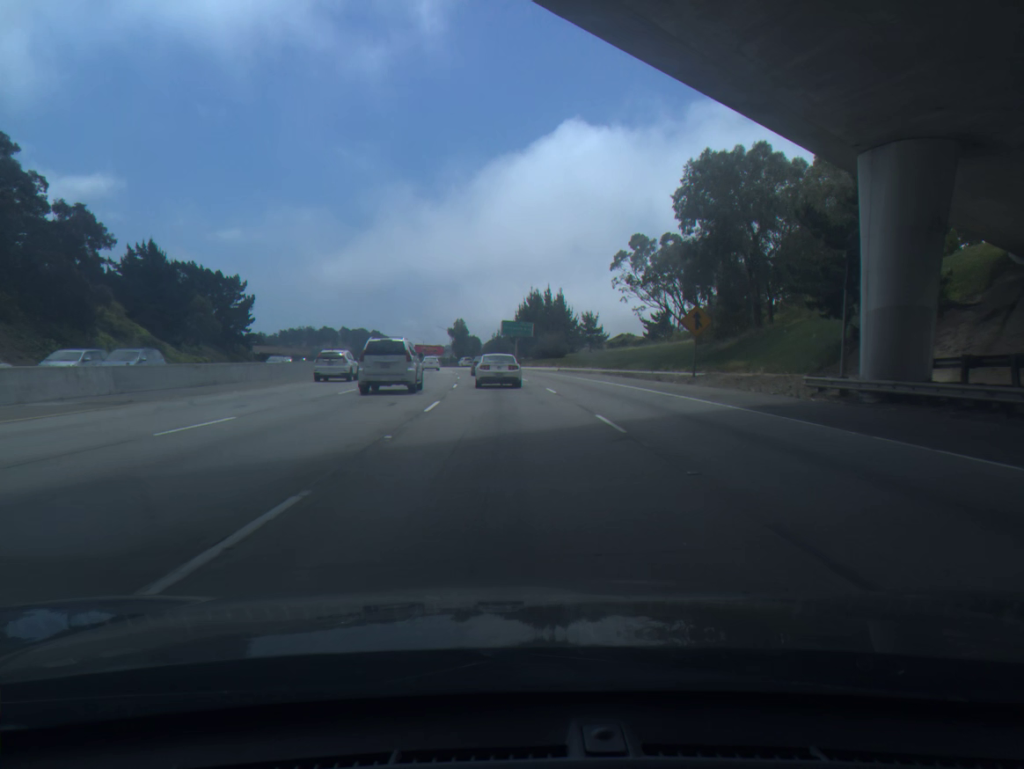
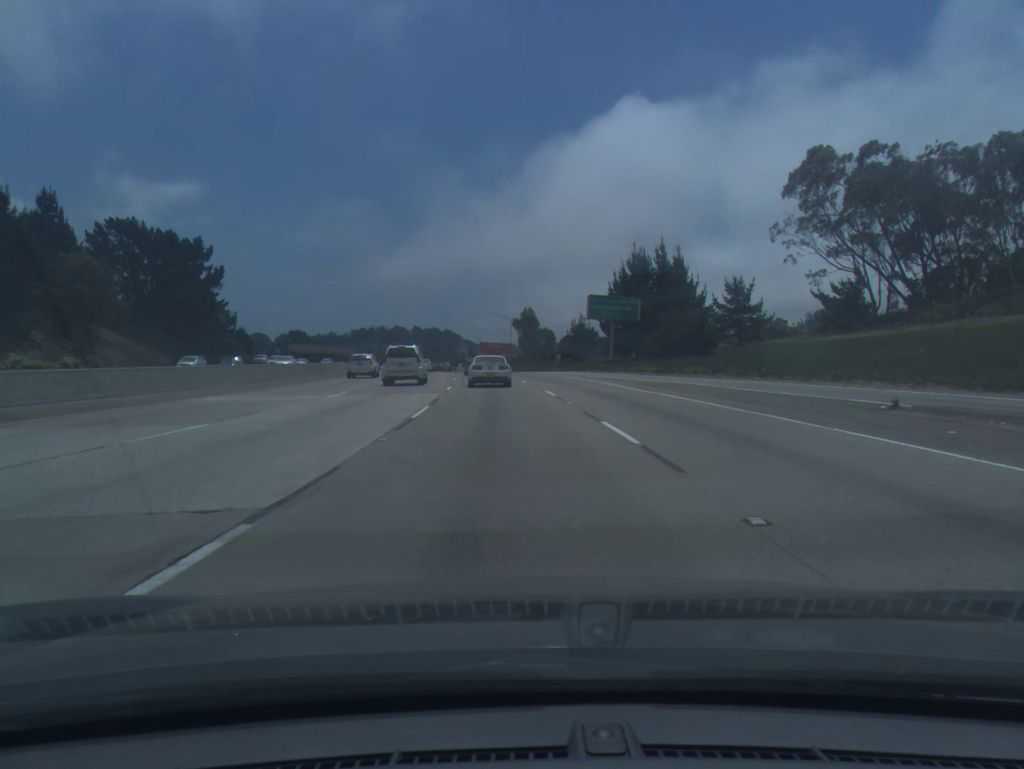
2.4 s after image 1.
(-2.7, +60.1) m; -6°
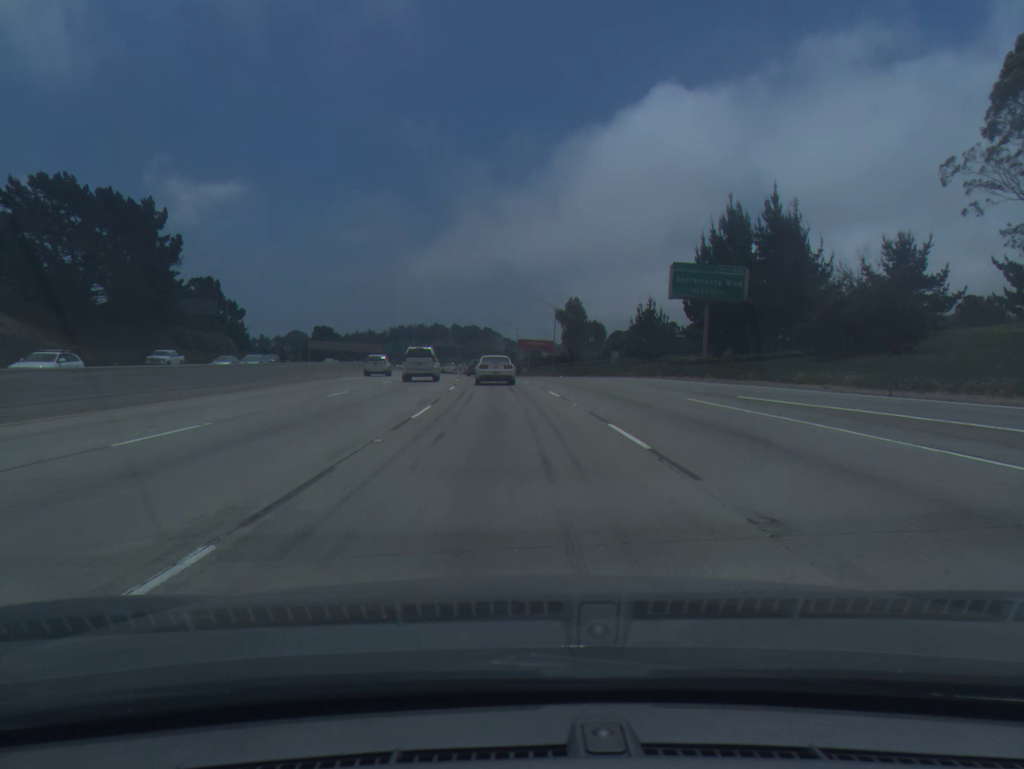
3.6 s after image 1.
(-0.8, +29.4) m; -3°
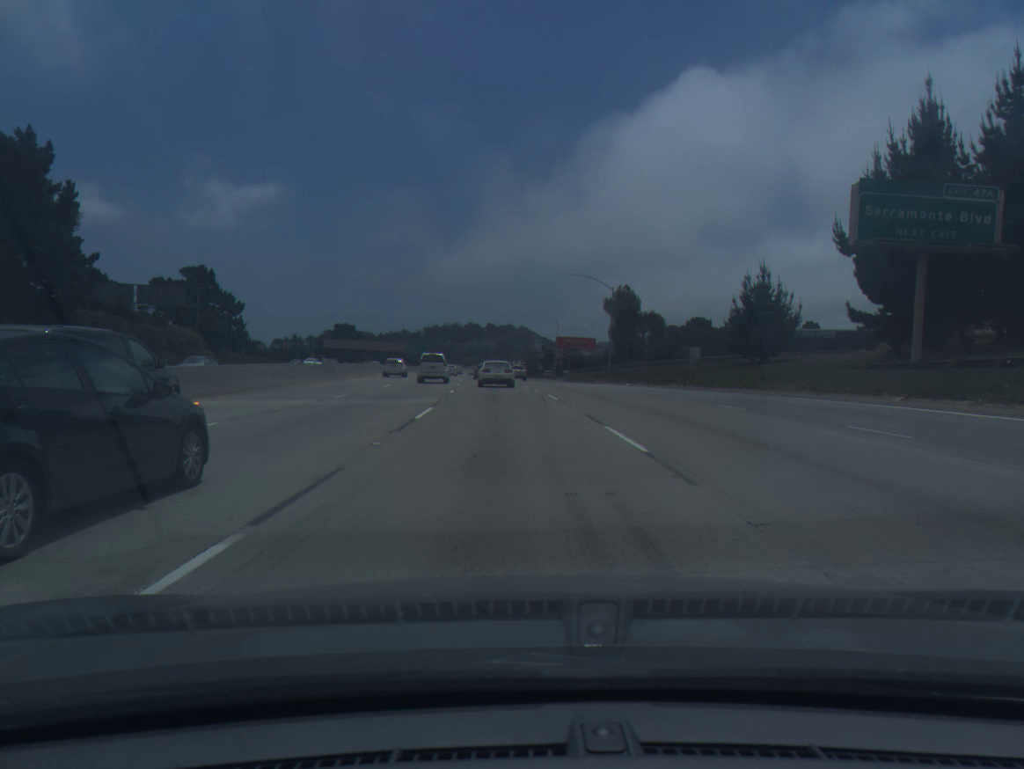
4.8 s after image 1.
(-0.7, +29.2) m; -3°
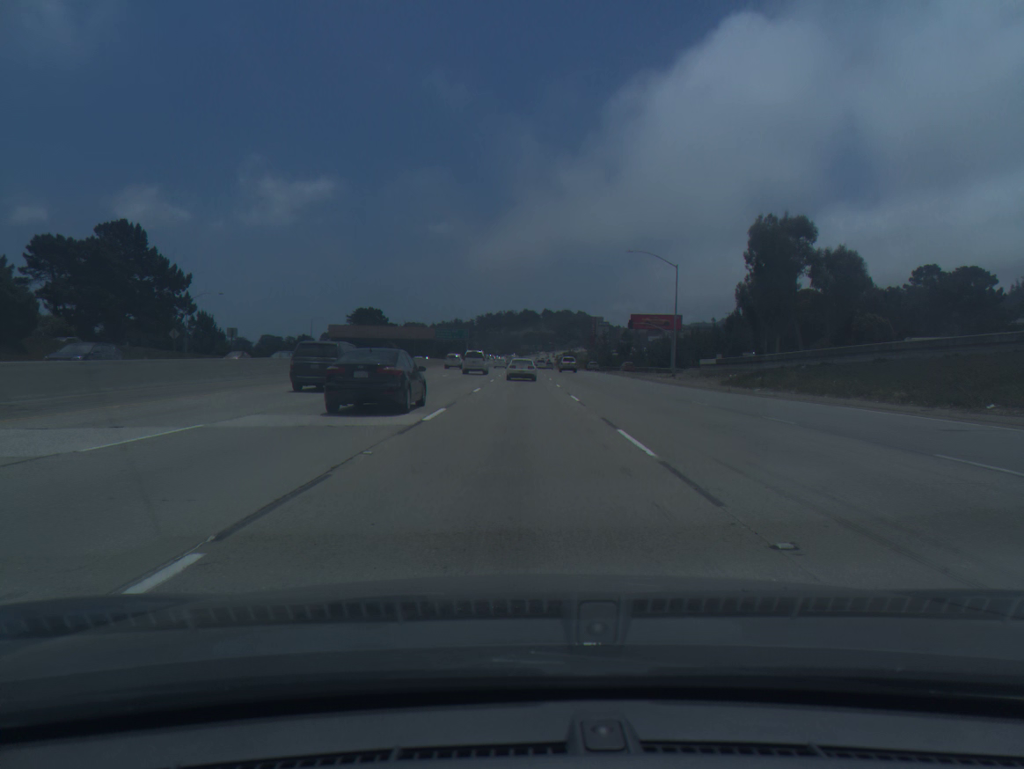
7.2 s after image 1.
(-2.4, +59.0) m; -4°
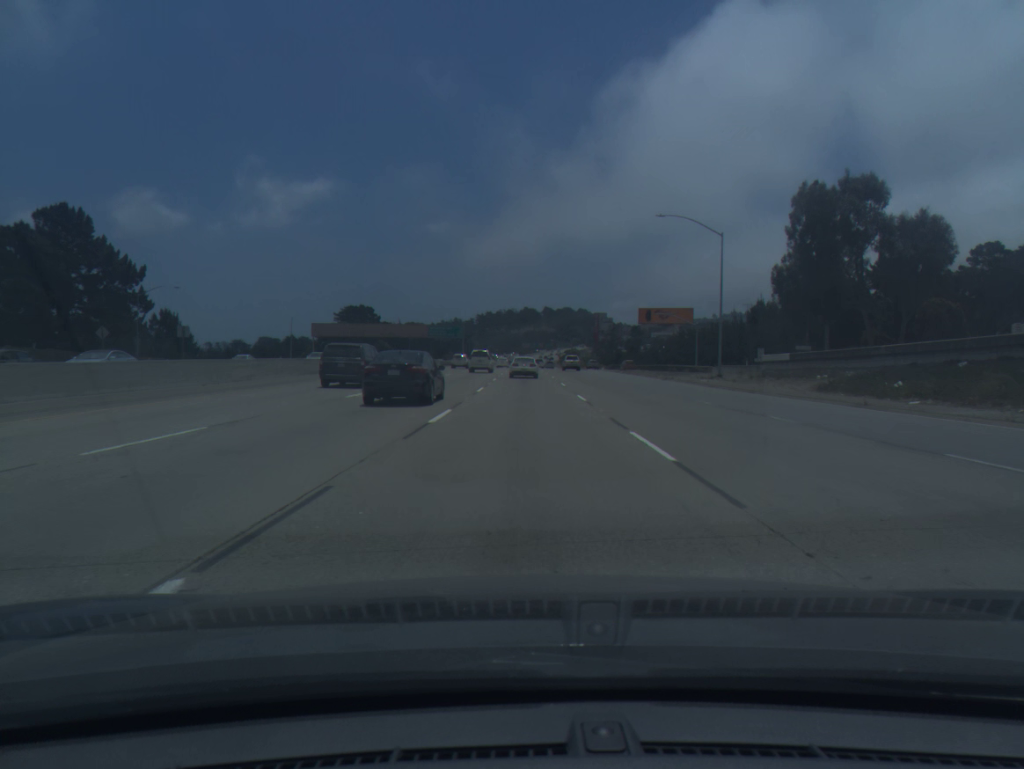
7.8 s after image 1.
(0.0, +15.1) m; 0°
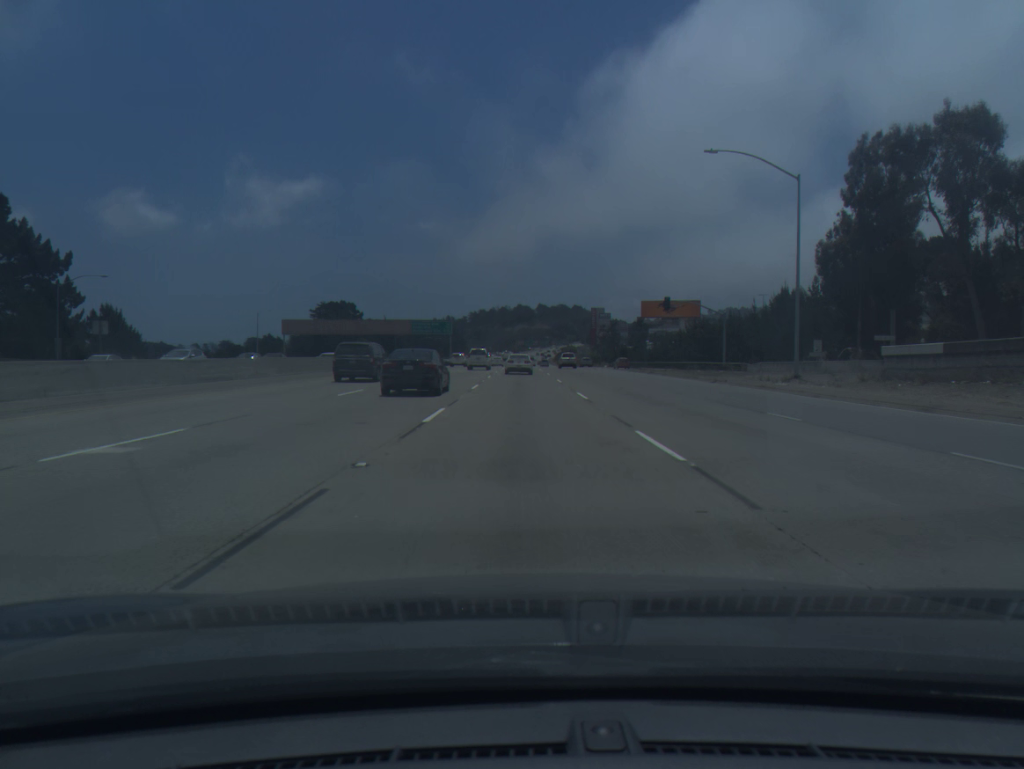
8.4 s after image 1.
(0.0, +15.2) m; 0°
